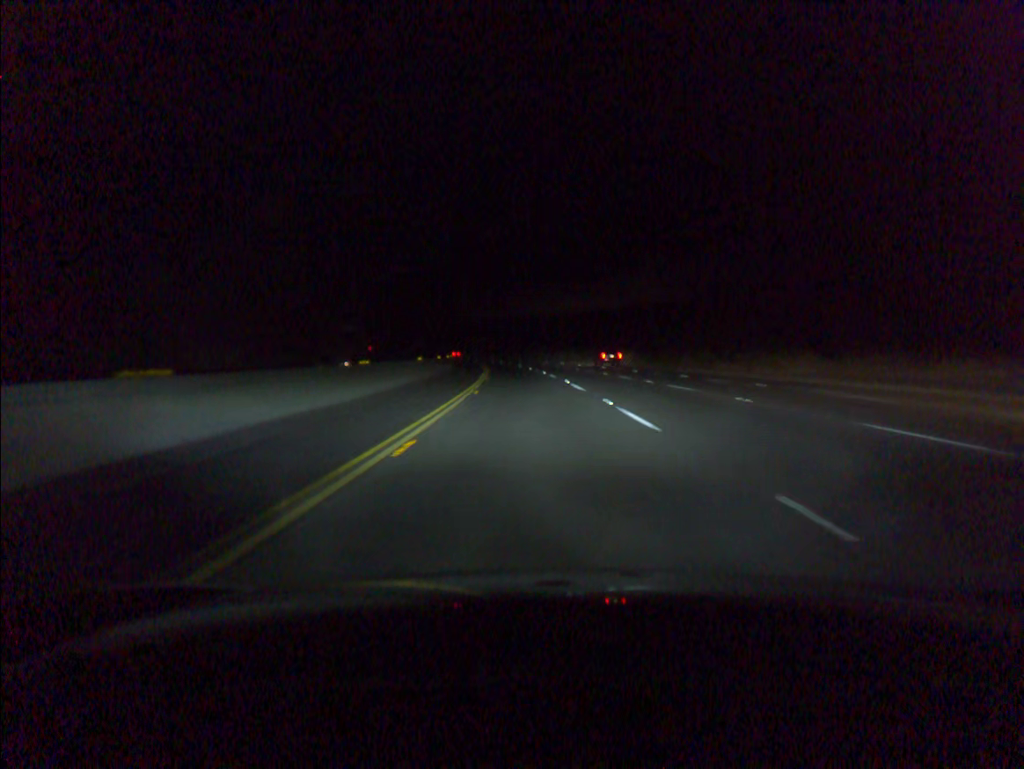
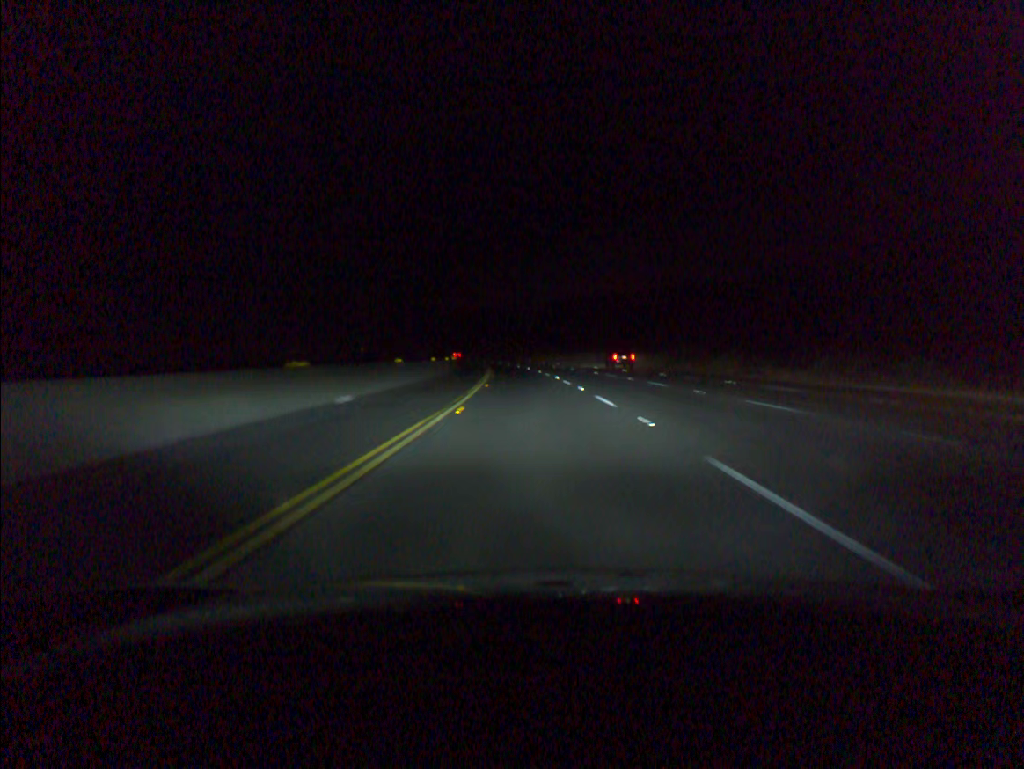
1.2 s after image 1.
(-0.9, +37.1) m; -3°
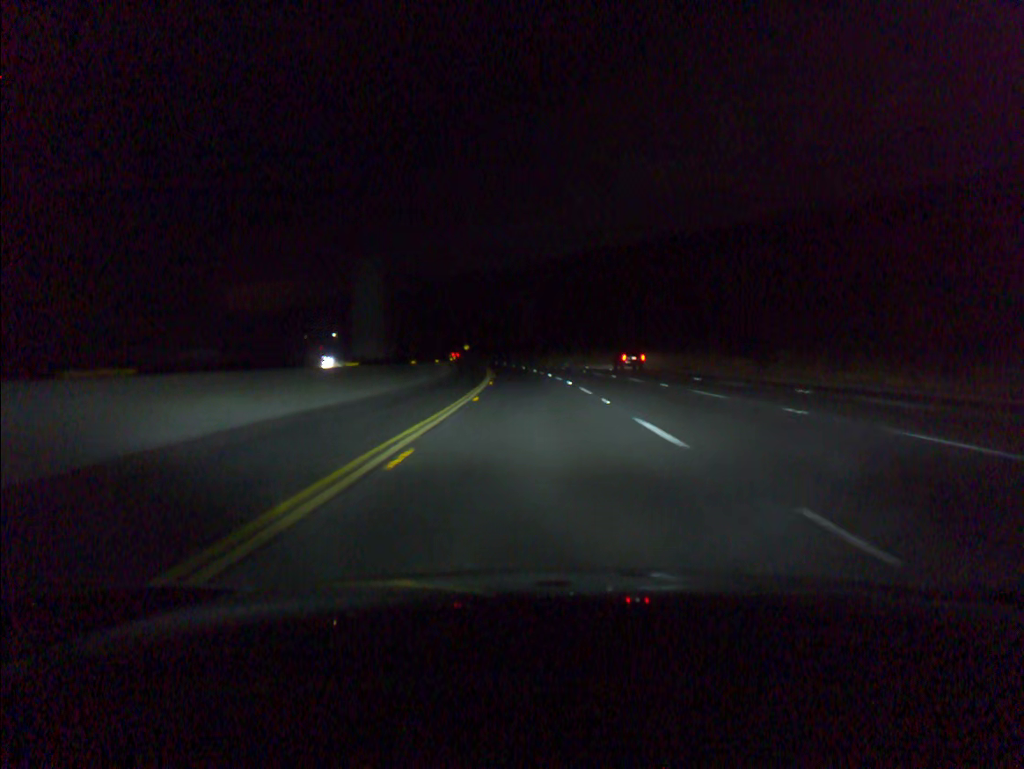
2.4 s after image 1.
(-0.8, +37.1) m; -3°
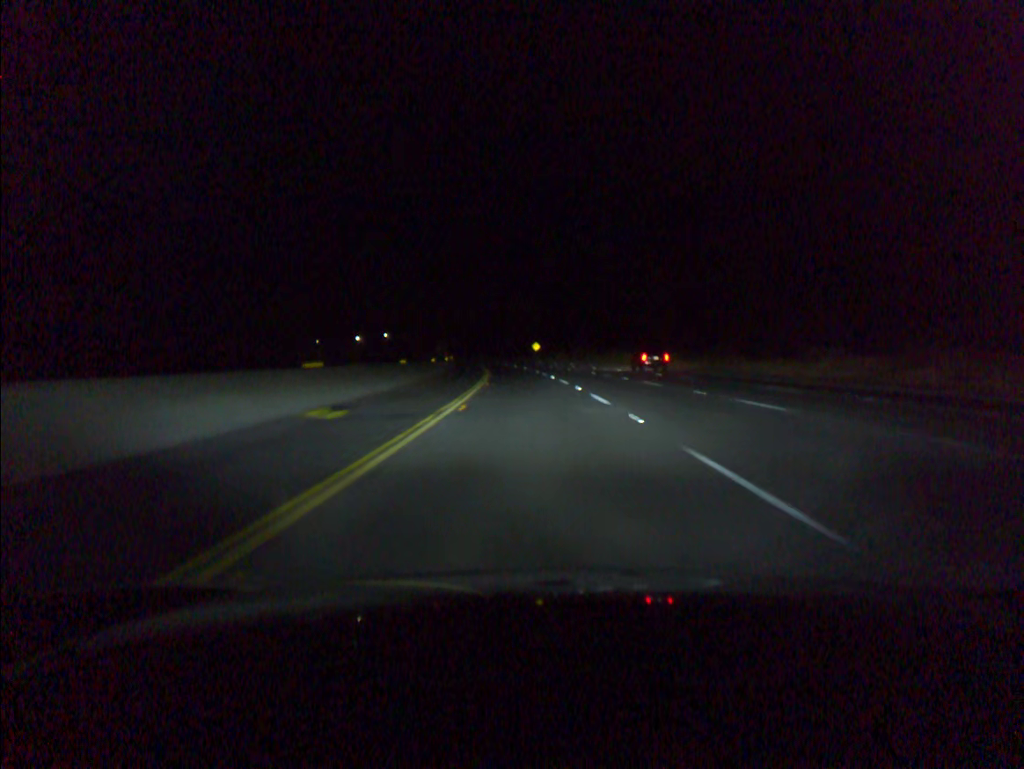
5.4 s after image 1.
(-4.9, +92.5) m; -6°
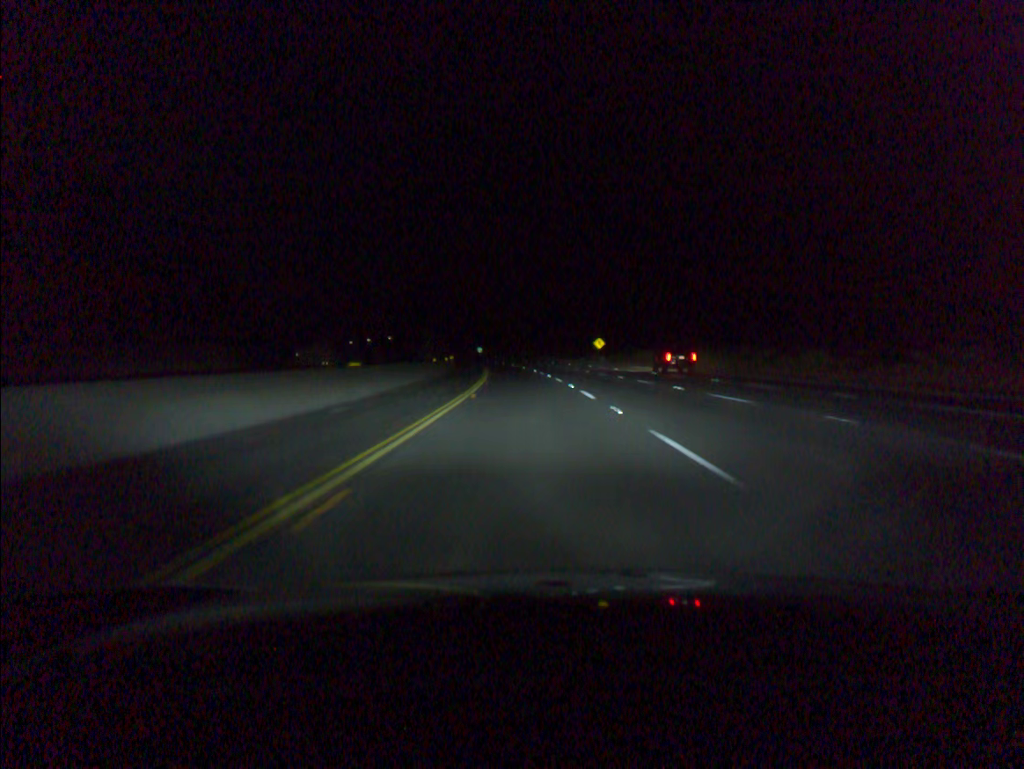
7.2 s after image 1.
(-1.8, +55.5) m; -4°
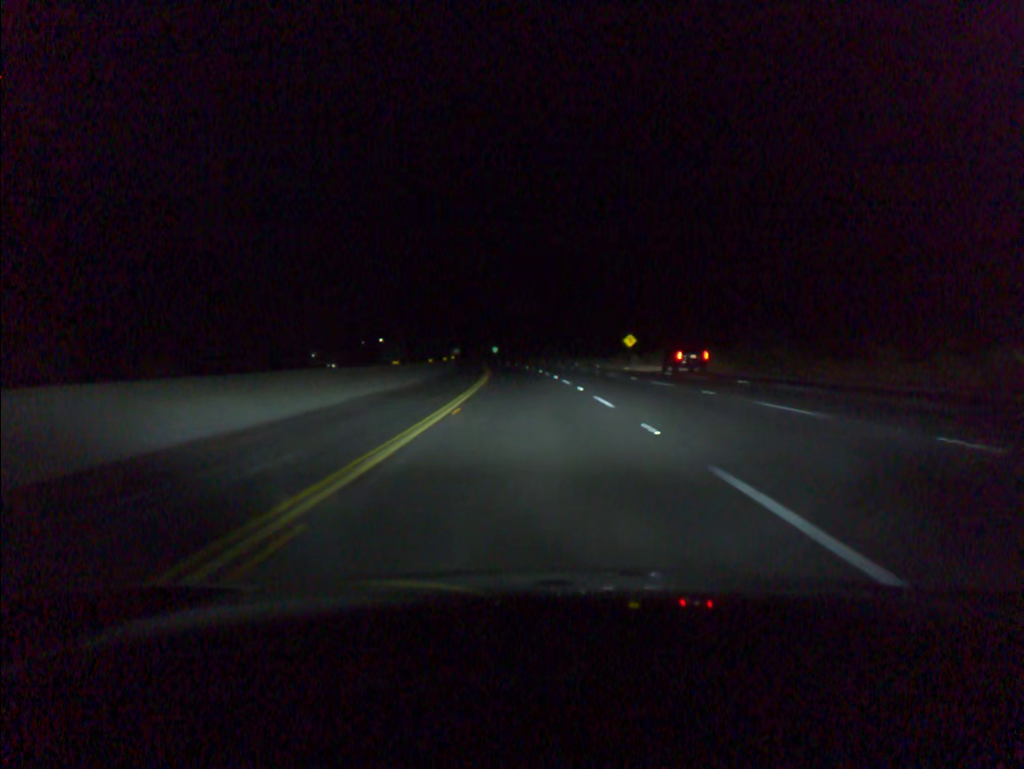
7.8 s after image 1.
(-0.2, +18.5) m; -1°
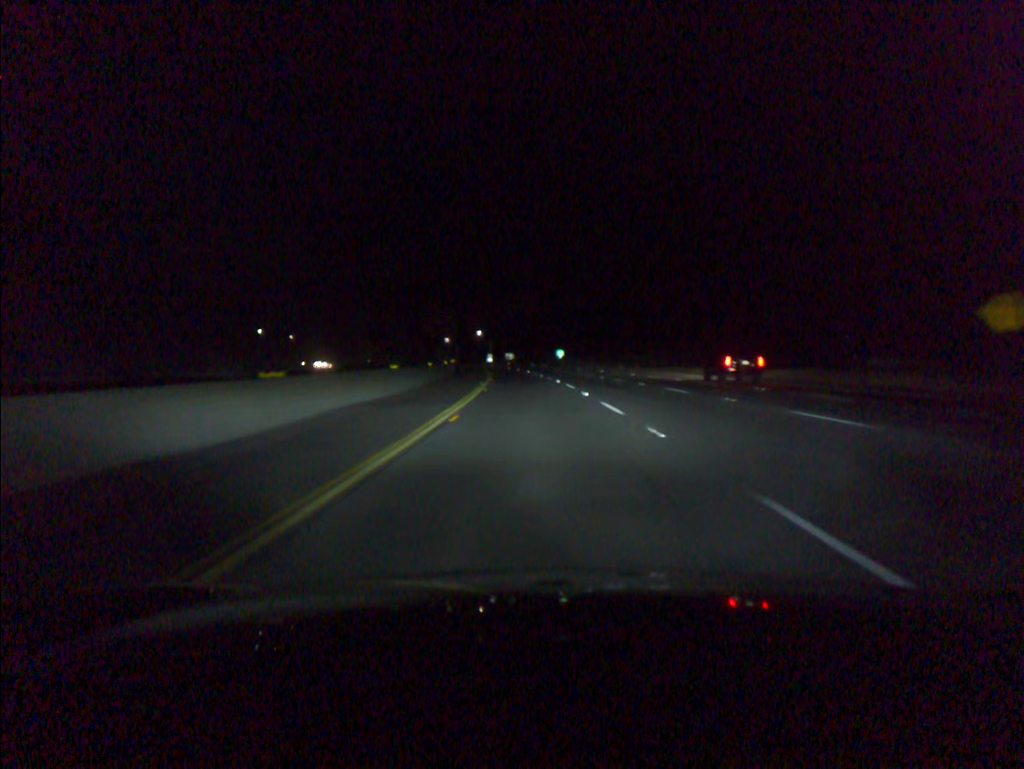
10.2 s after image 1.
(-3.4, +74.0) m; -5°
